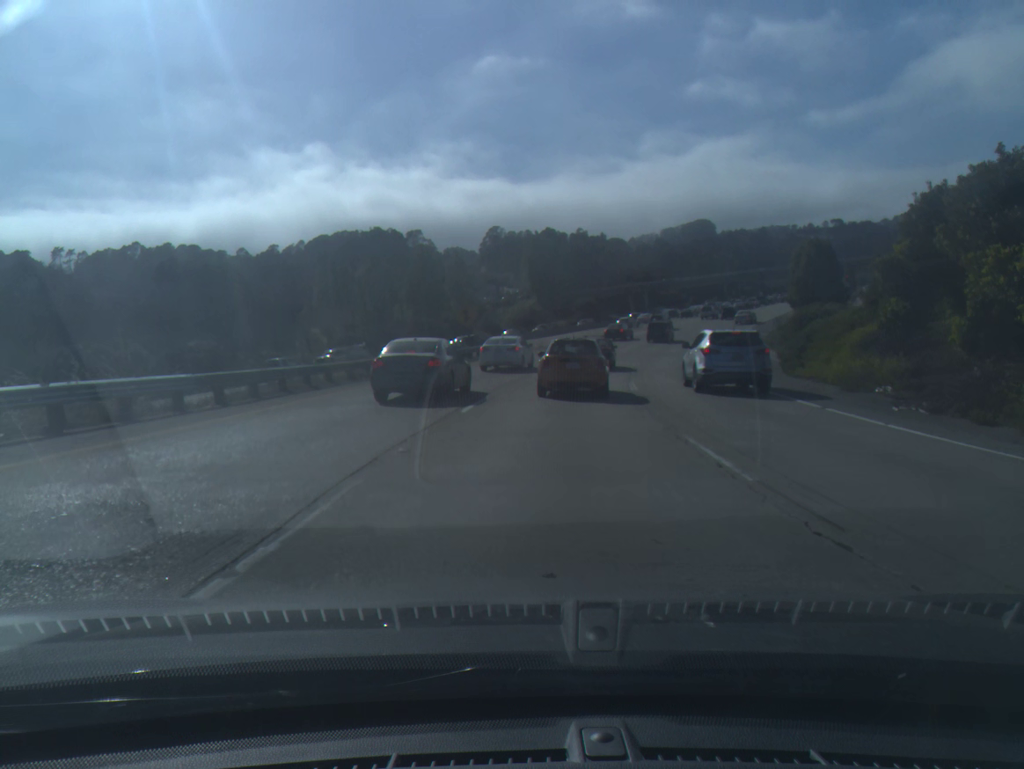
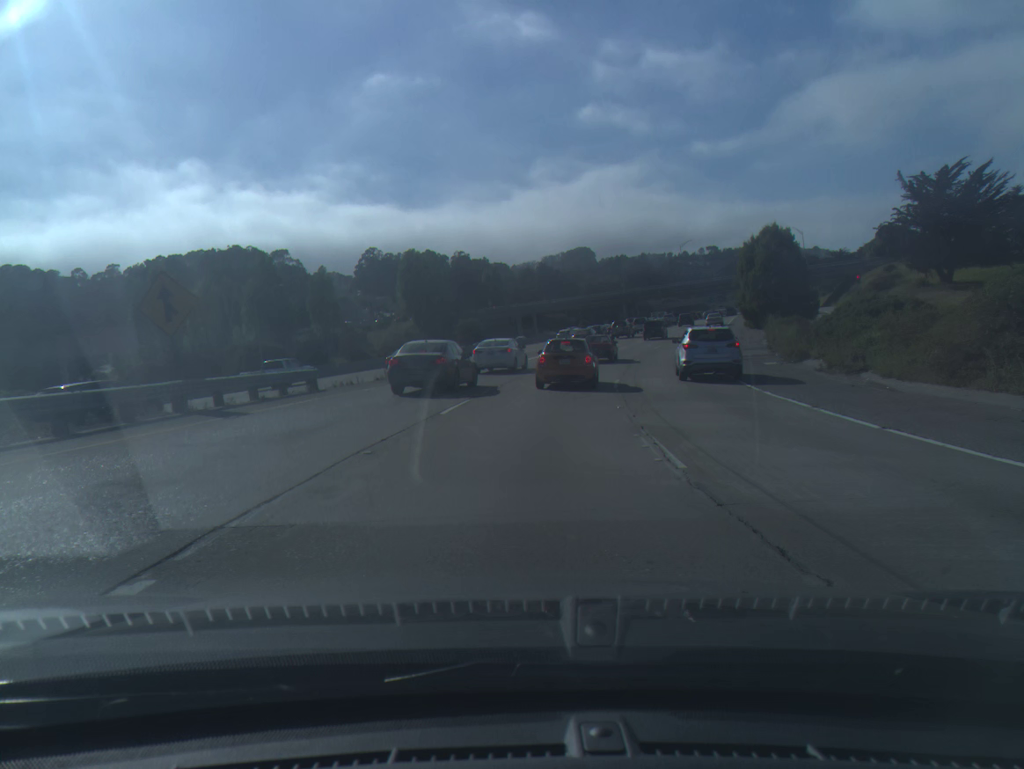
(+2.1, +28.5) m; +9°
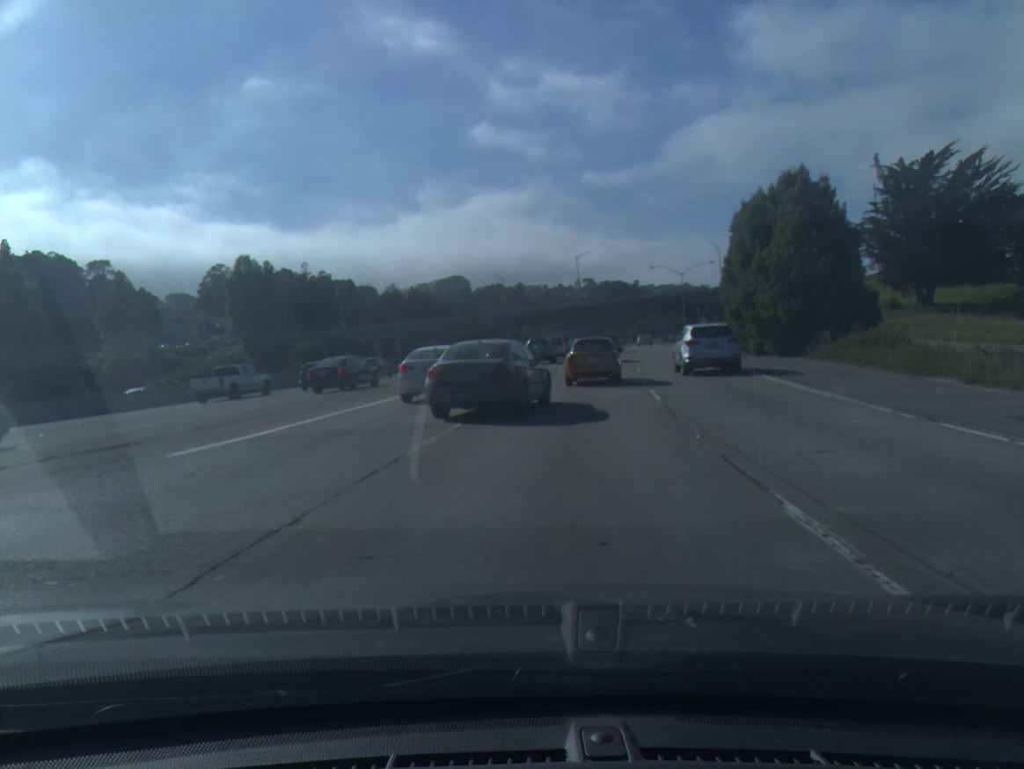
(+2.5, +34.1) m; +9°
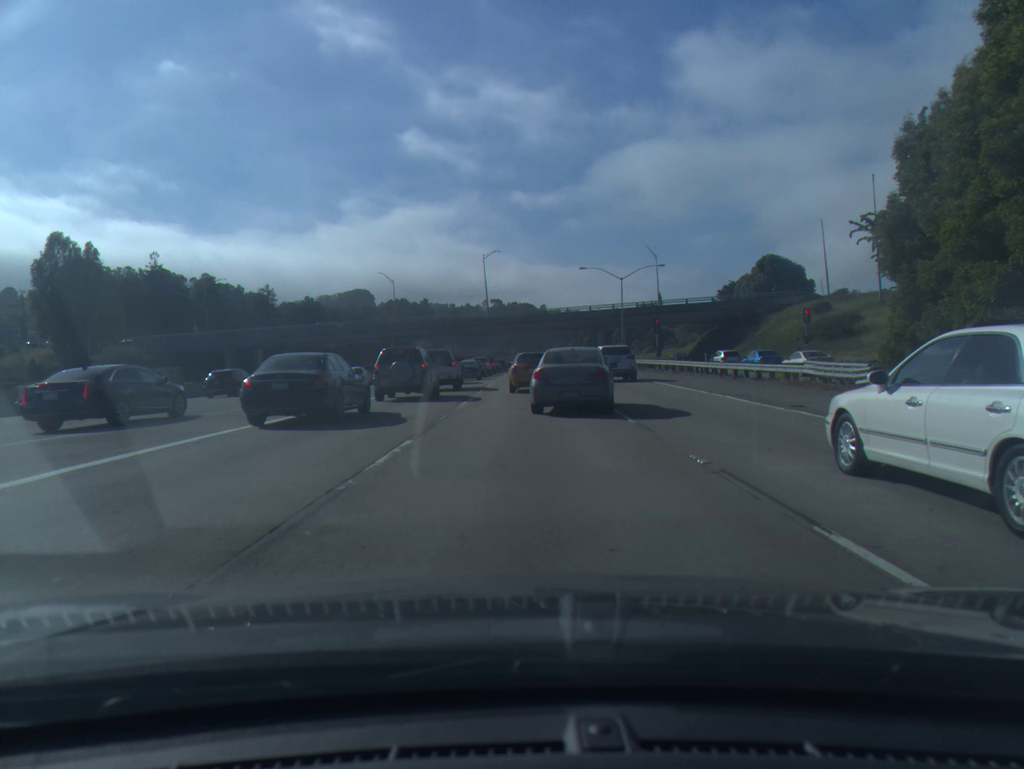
(+2.4, +30.7) m; +7°
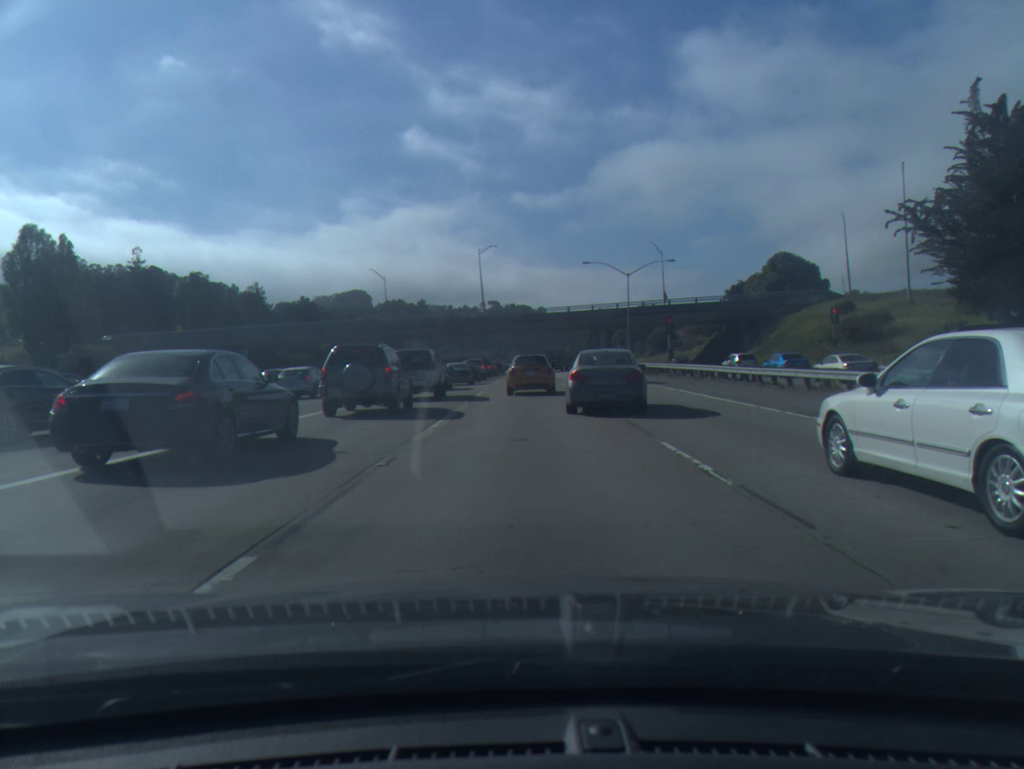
(0.0, +6.8) m; 0°
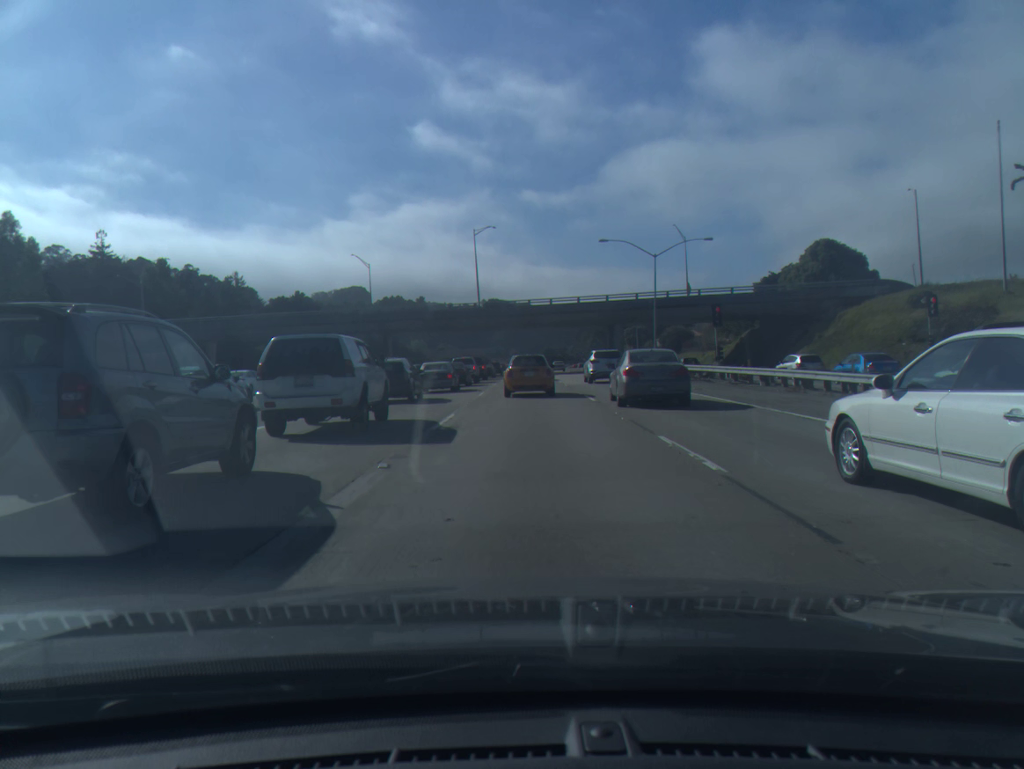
(0.0, +14.2) m; 0°
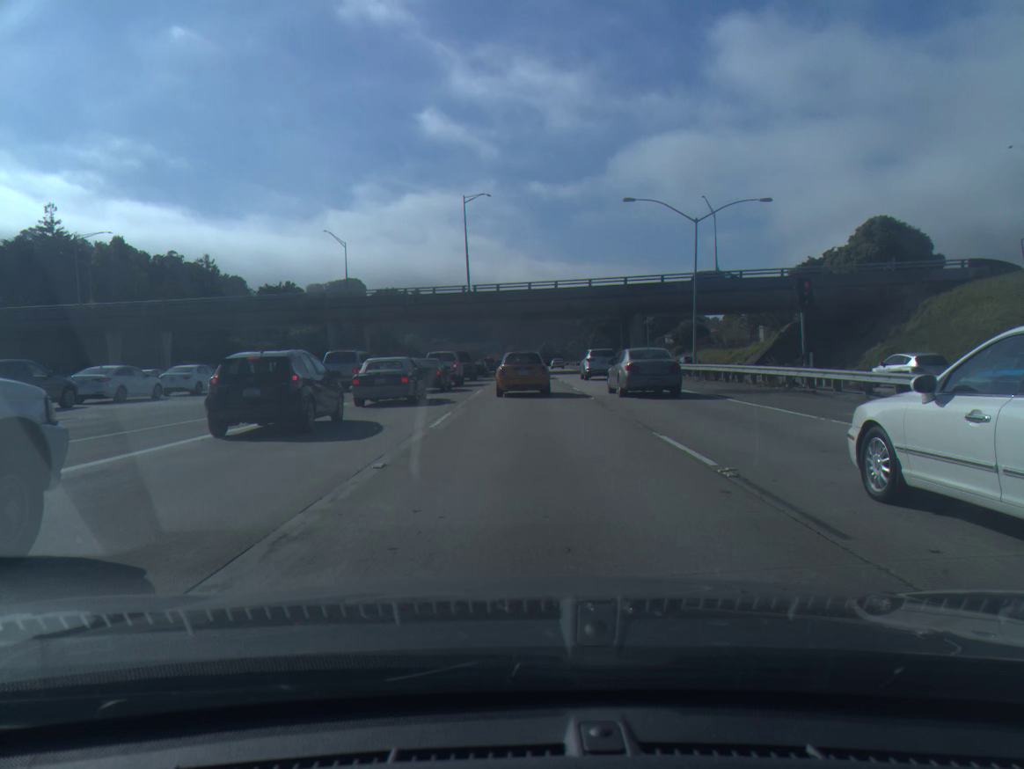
(0.0, +14.4) m; 0°
